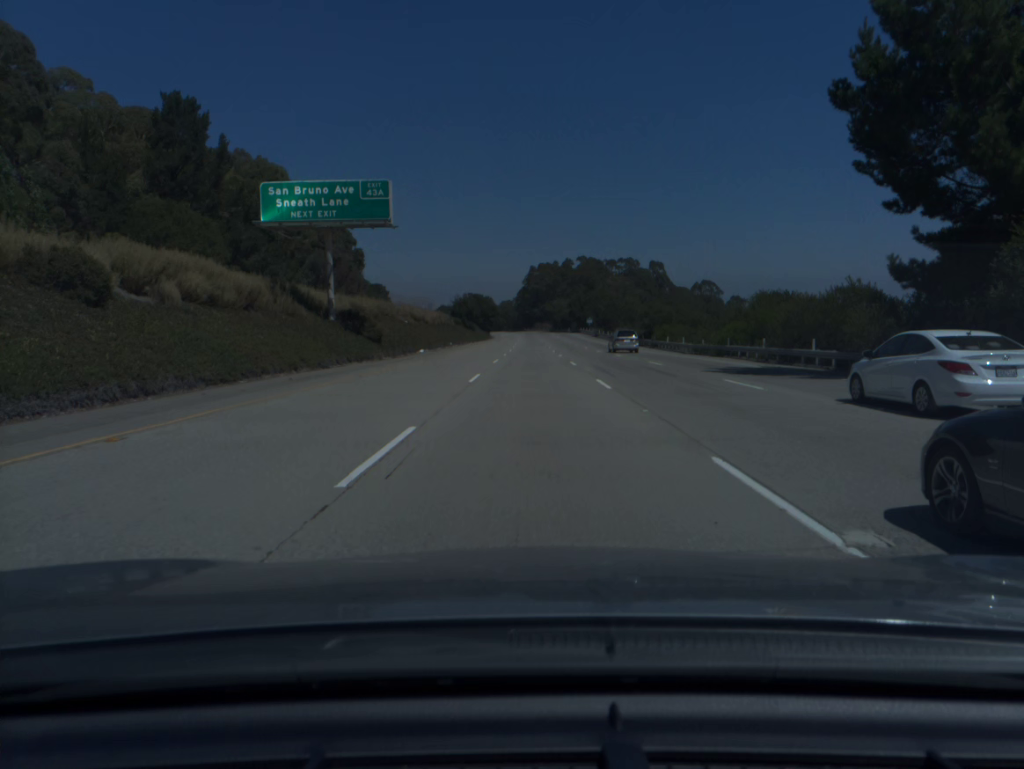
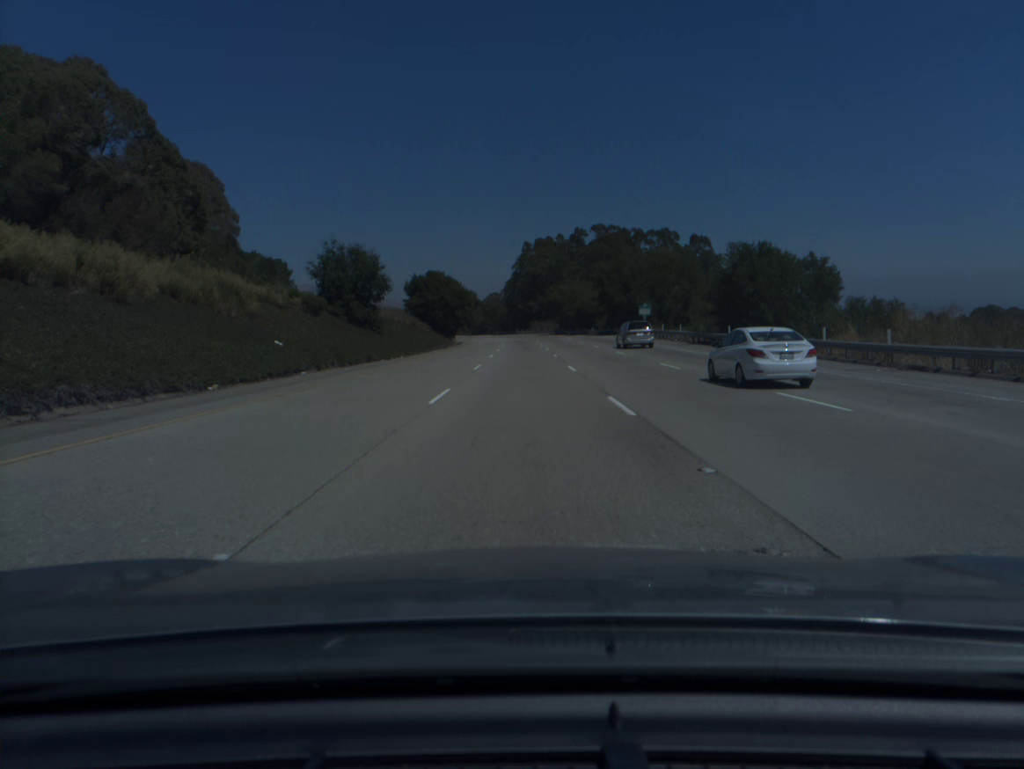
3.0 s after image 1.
(+0.9, +94.2) m; +1°
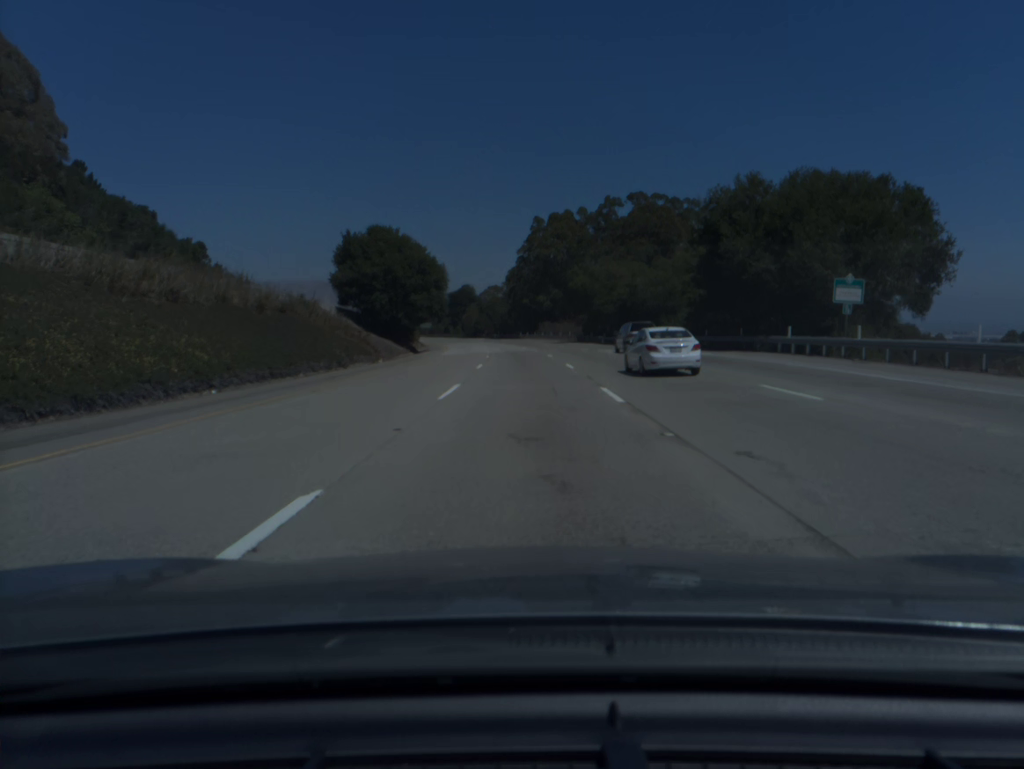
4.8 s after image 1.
(-0.3, +56.3) m; -1°
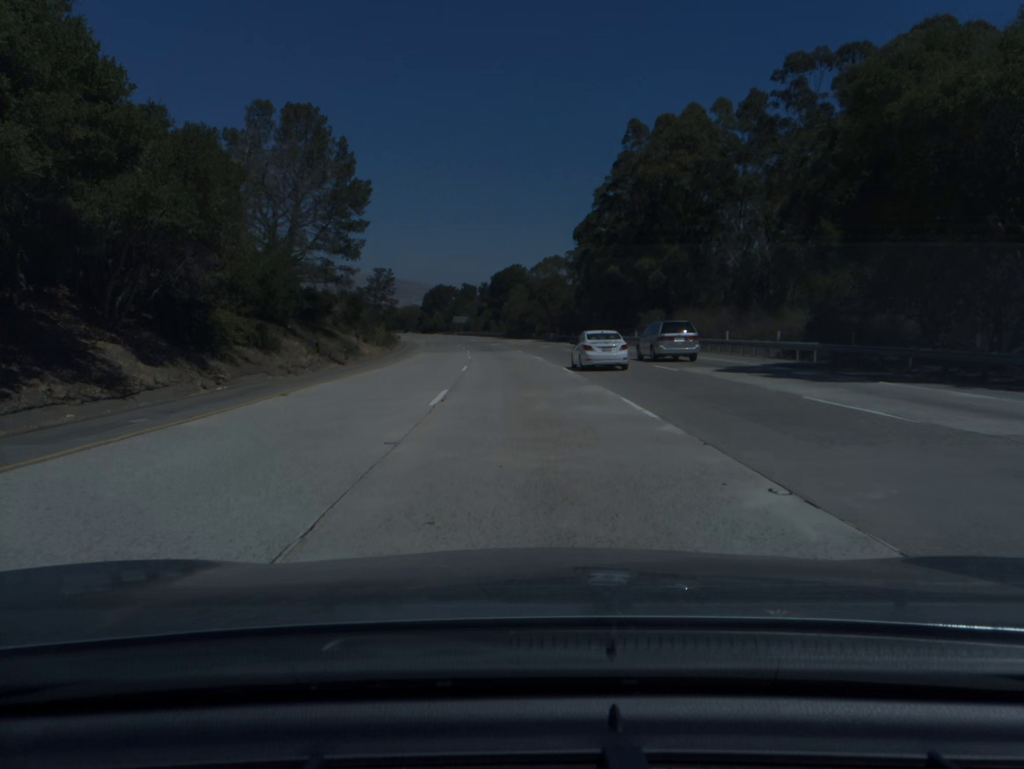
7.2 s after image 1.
(-2.0, +75.4) m; -4°
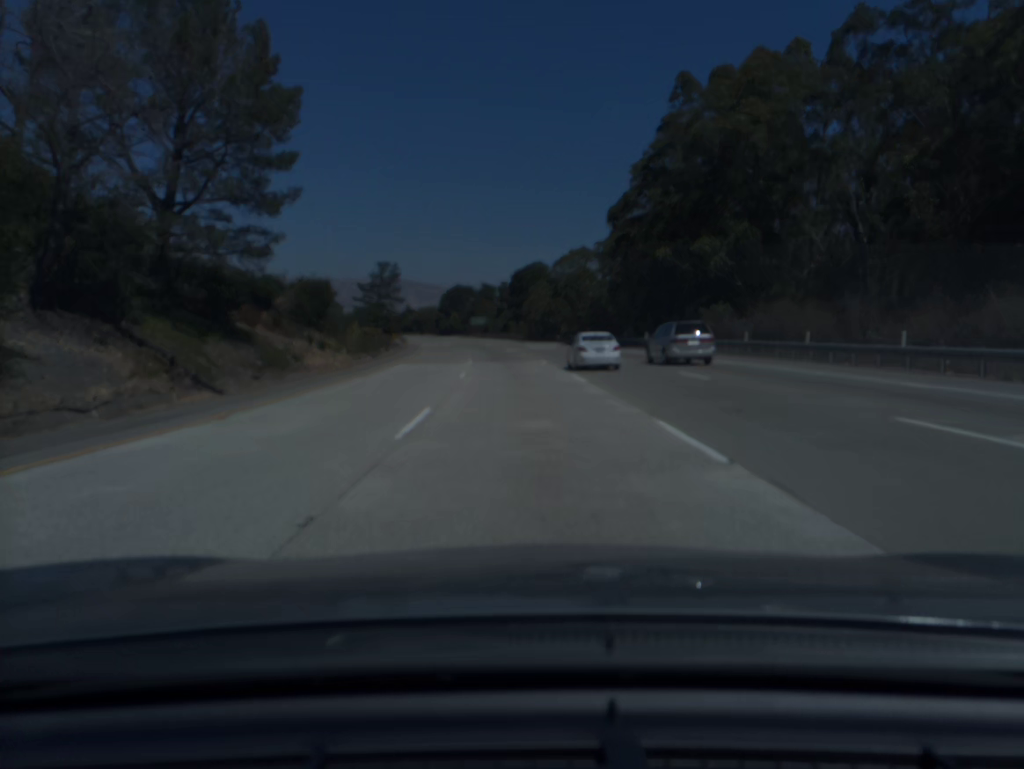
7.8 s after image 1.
(-0.3, +19.0) m; -2°
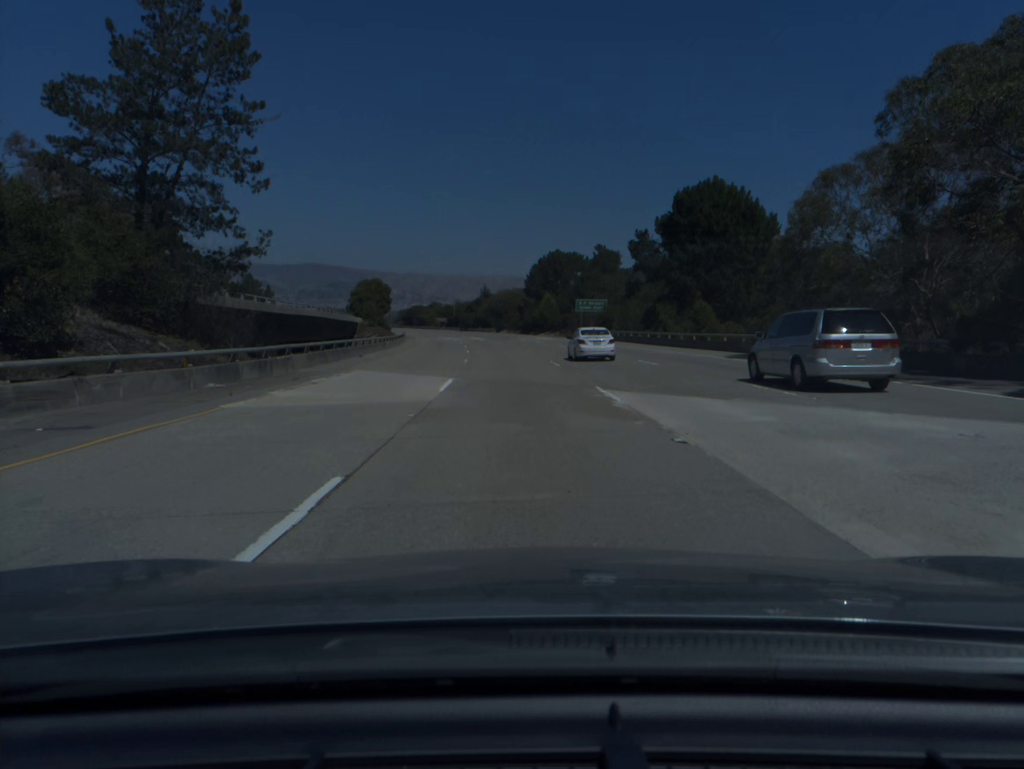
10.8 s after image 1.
(-6.4, +94.7) m; -8°
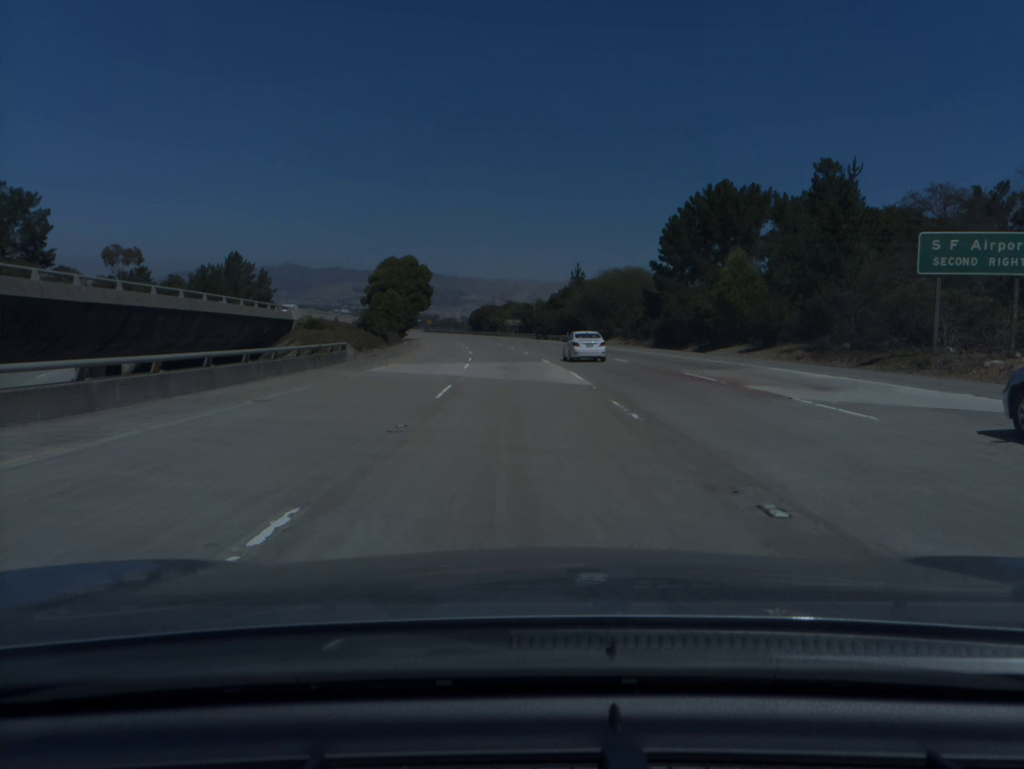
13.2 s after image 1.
(-4.1, +75.3) m; -6°
